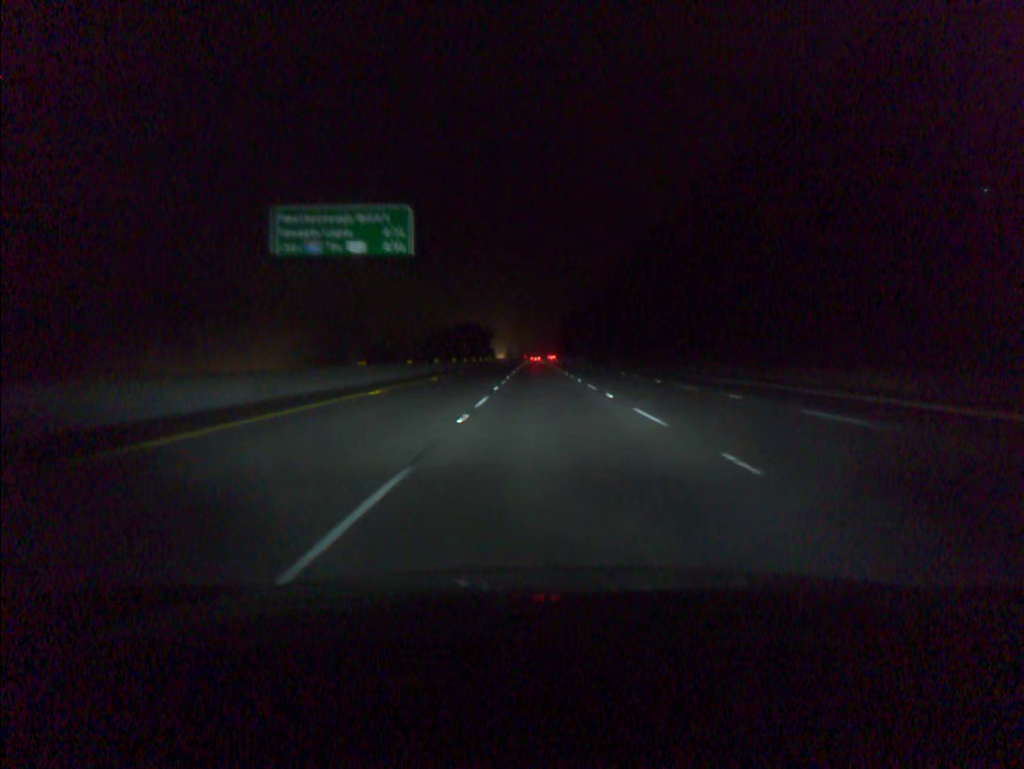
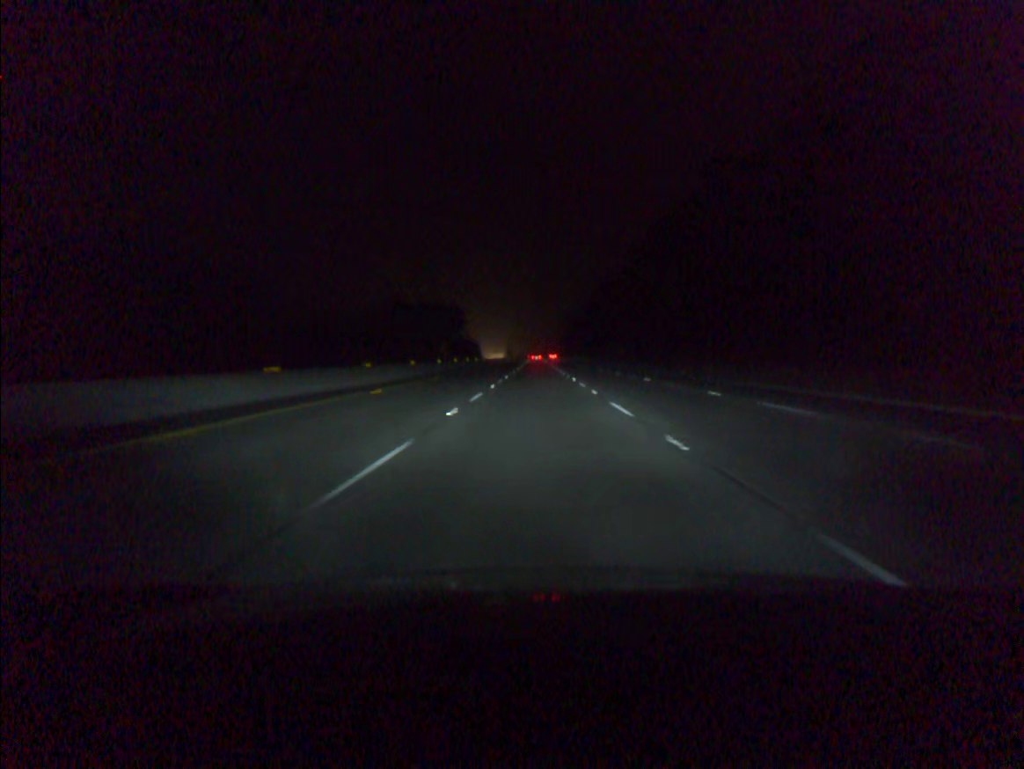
(0.0, +56.3) m; 0°
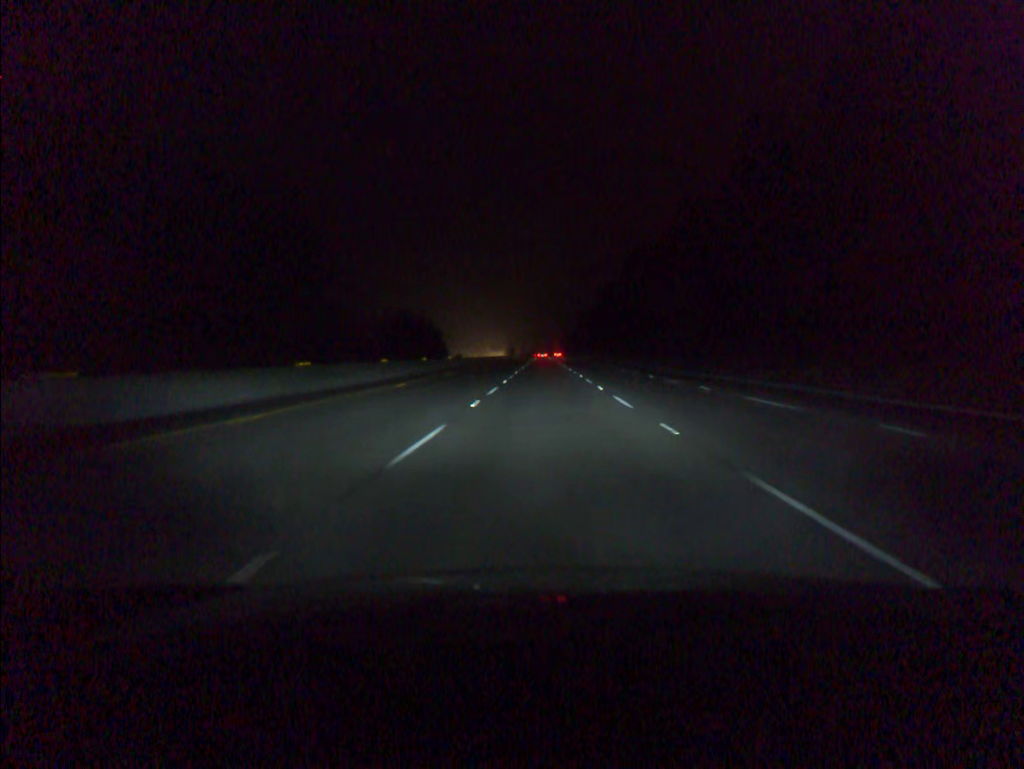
(-0.3, +56.2) m; 0°
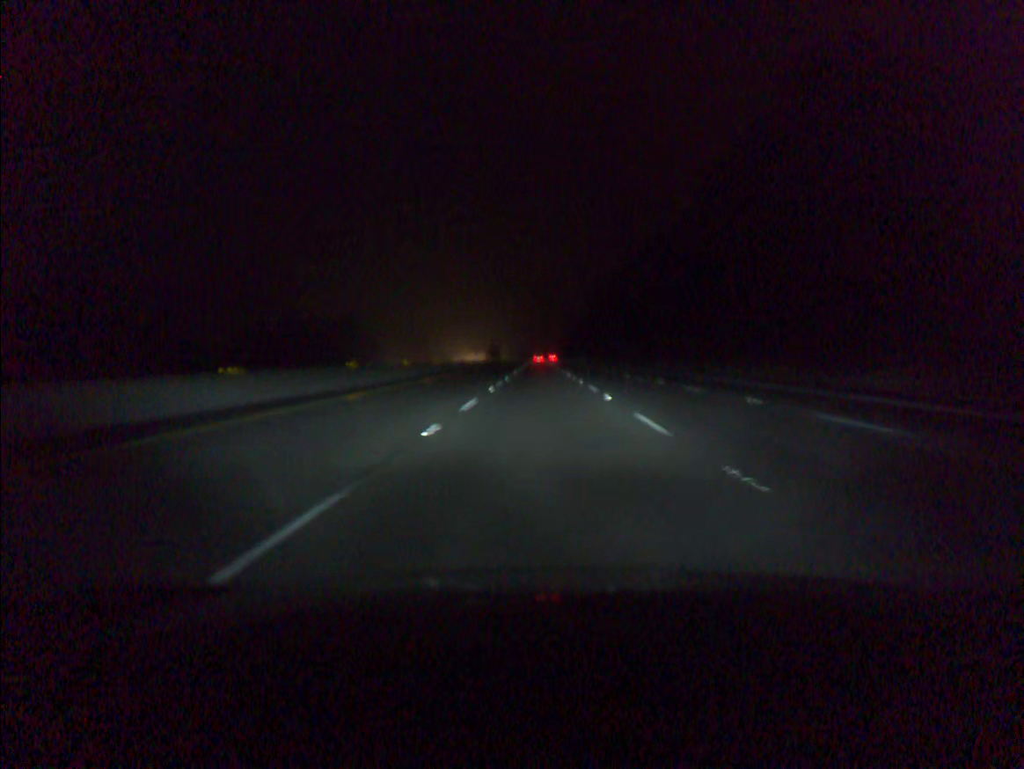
(+0.6, +93.7) m; 0°
